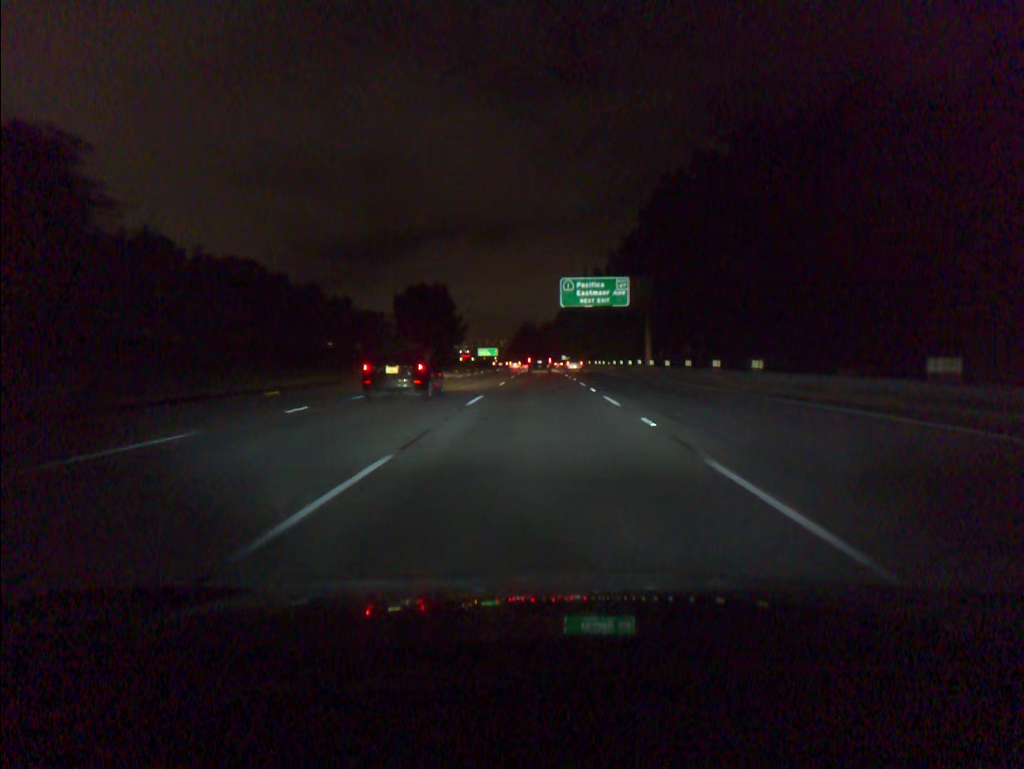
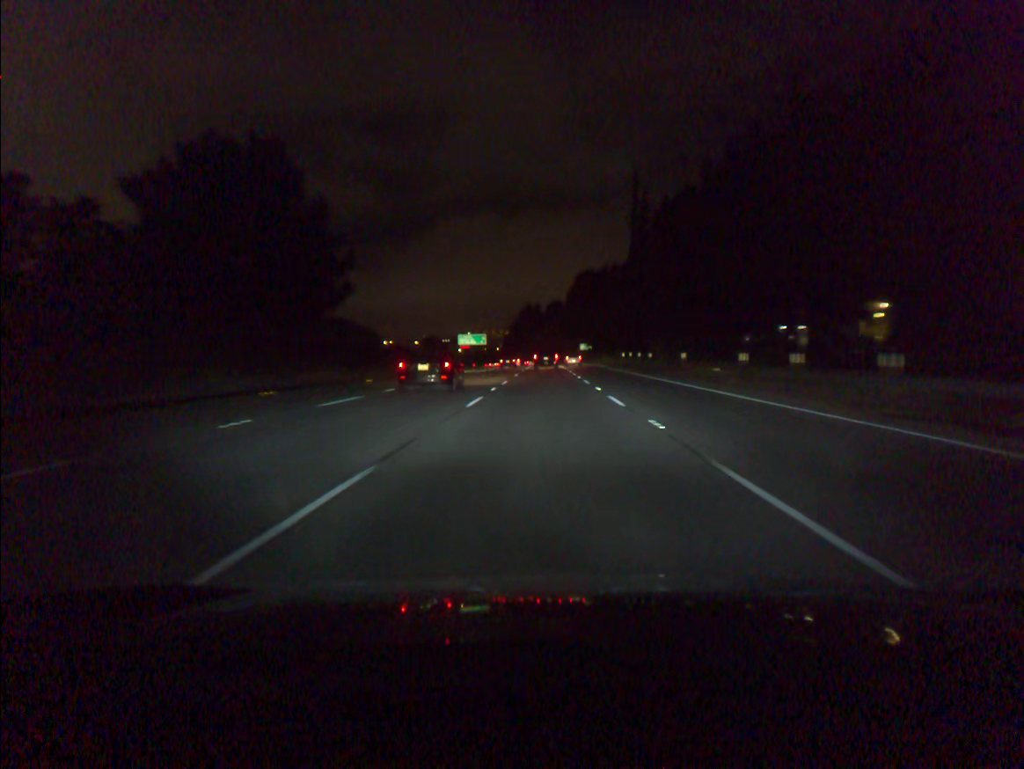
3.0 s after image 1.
(-0.2, +88.6) m; 0°
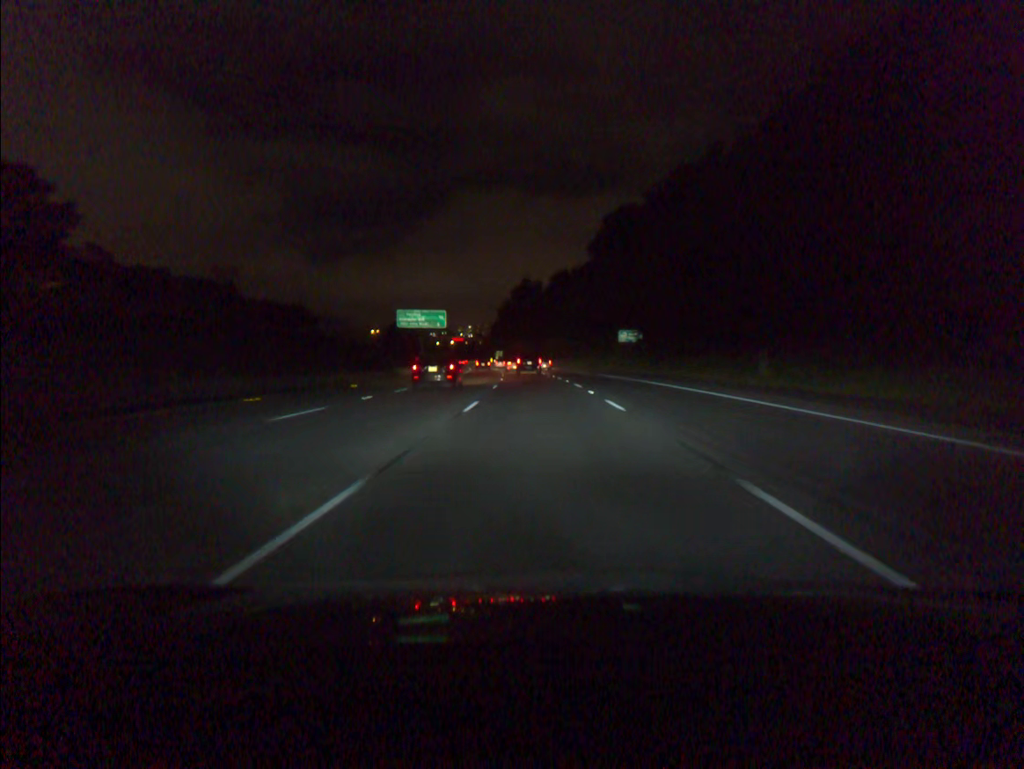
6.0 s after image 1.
(+0.2, +88.5) m; 0°
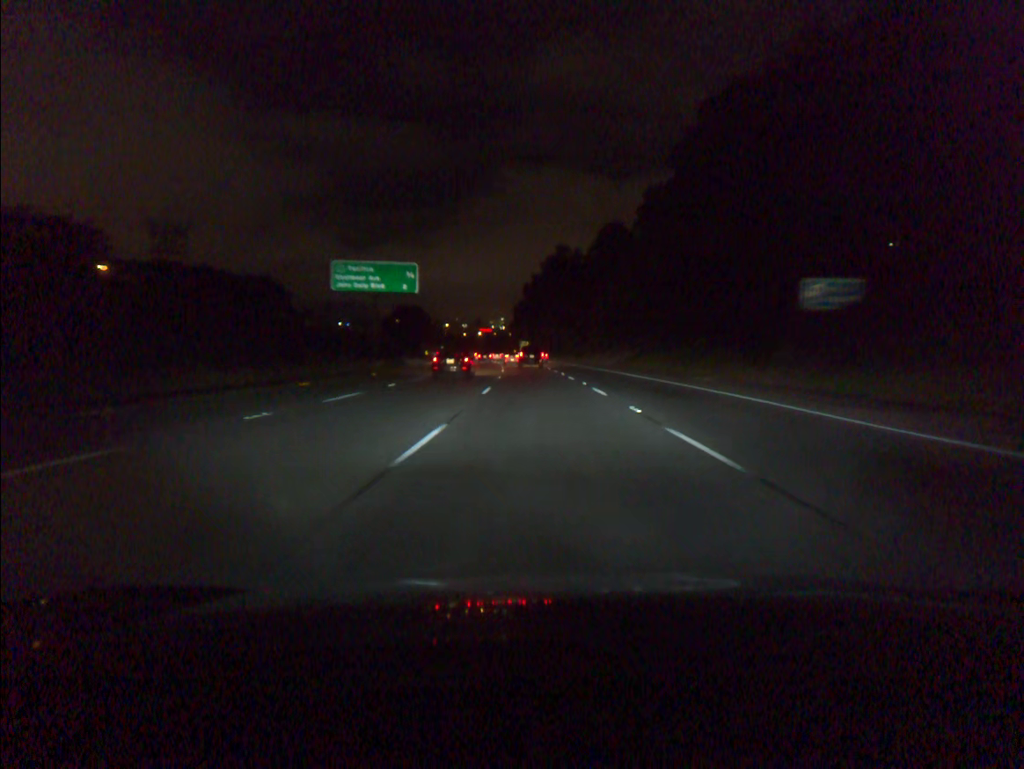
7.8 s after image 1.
(-1.0, +53.0) m; -2°
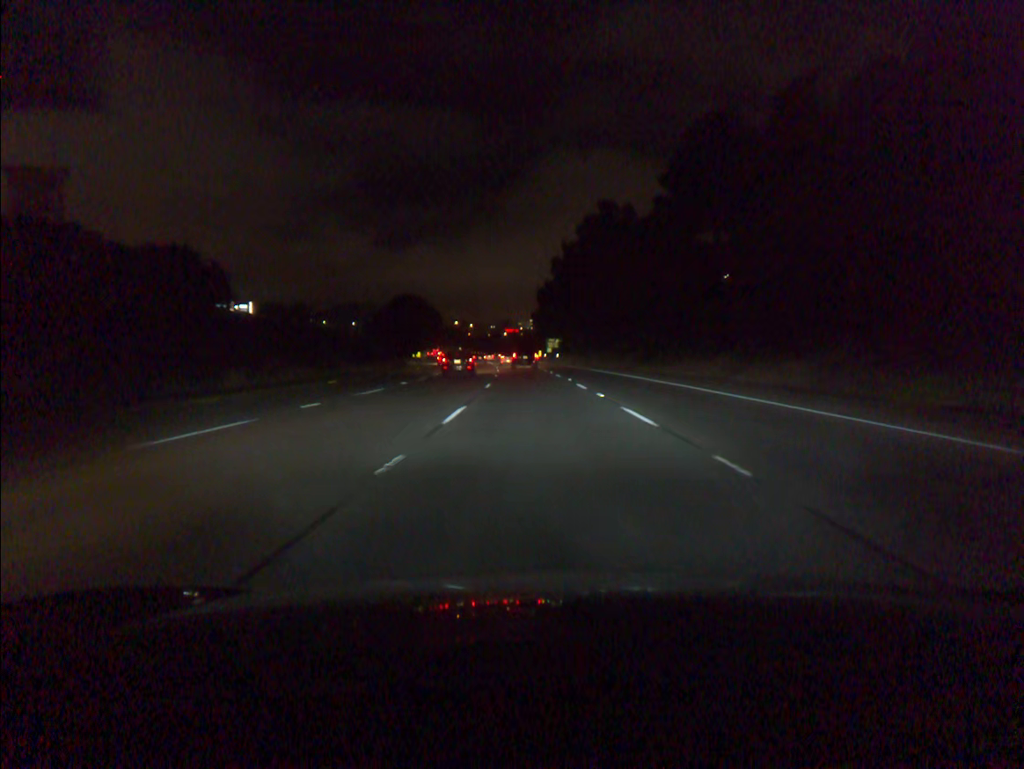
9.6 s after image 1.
(-1.0, +53.3) m; -2°
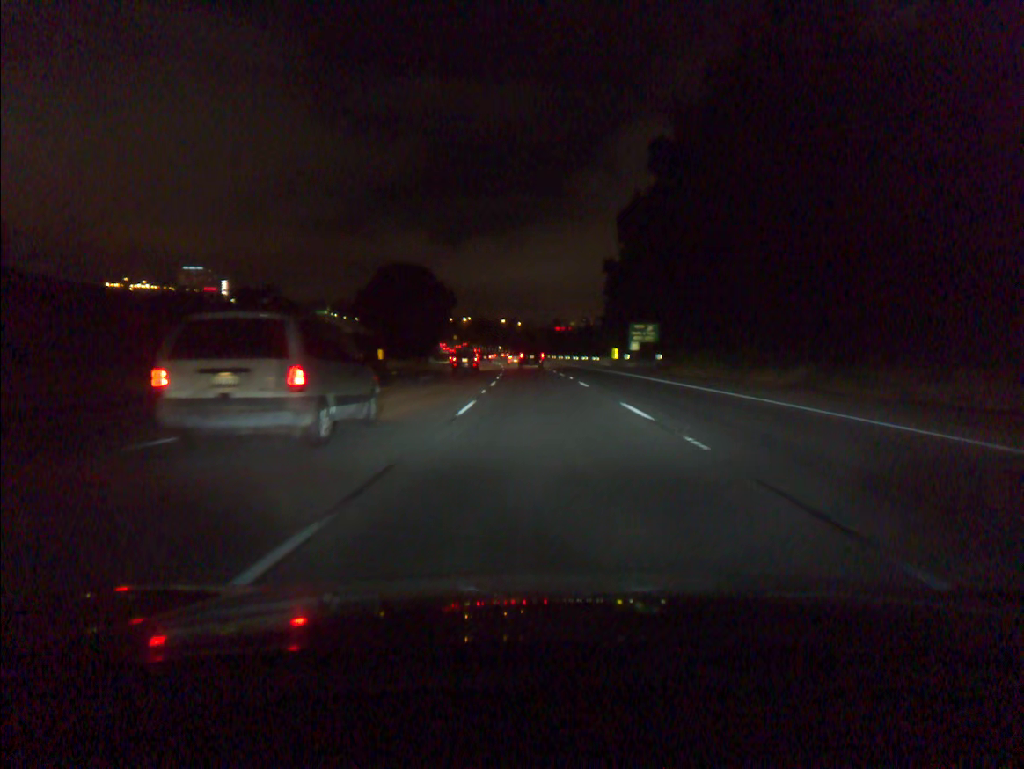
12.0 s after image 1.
(-2.3, +71.4) m; -4°
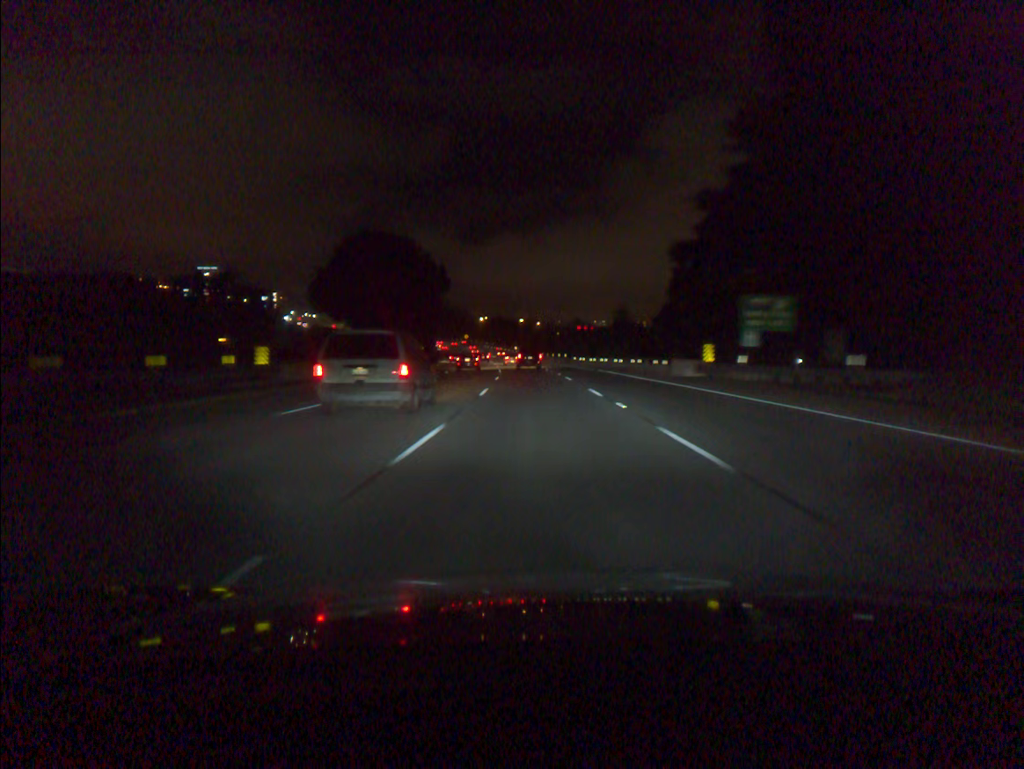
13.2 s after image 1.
(-0.4, +35.9) m; -1°
